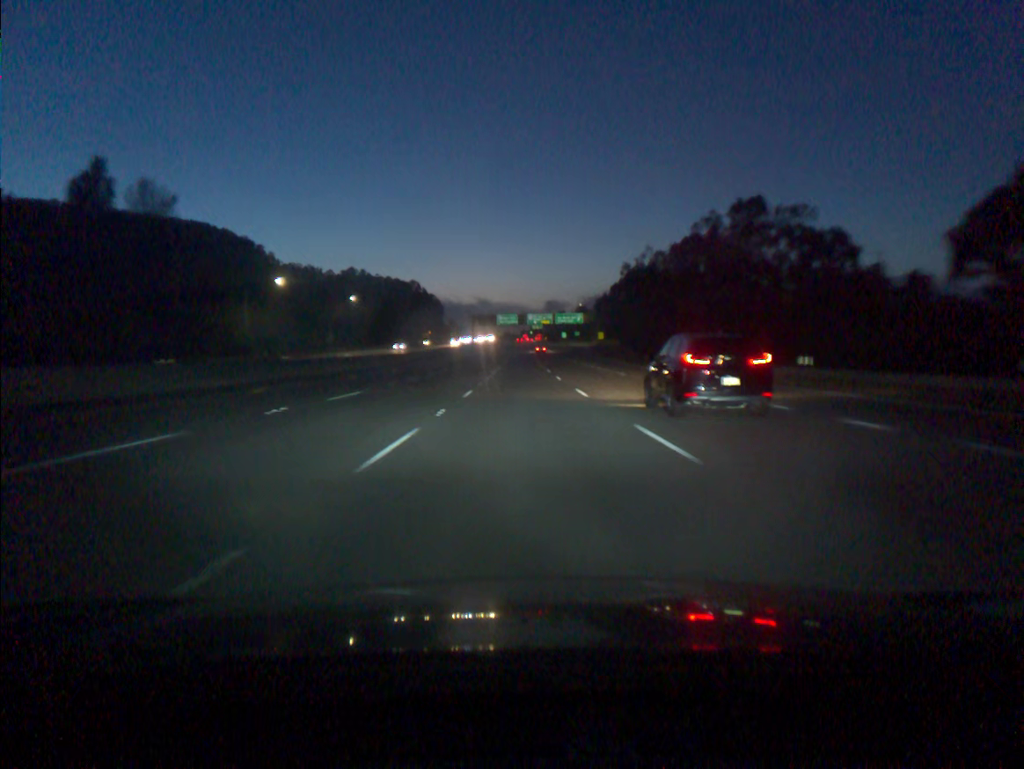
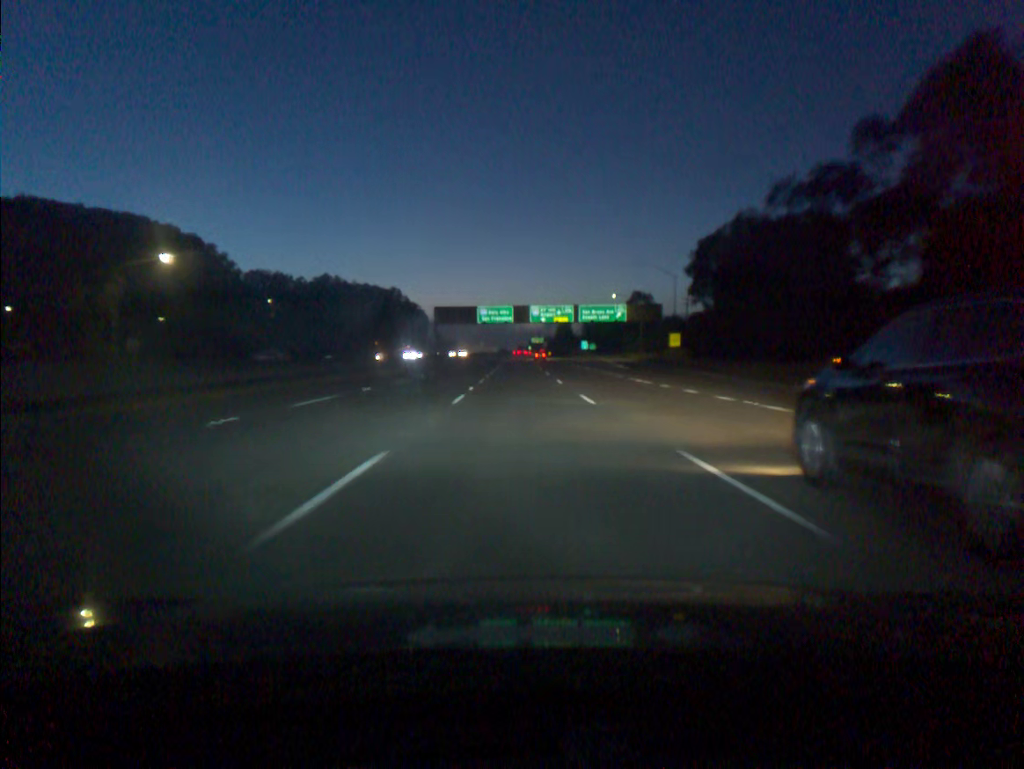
(+0.1, +91.0) m; 0°
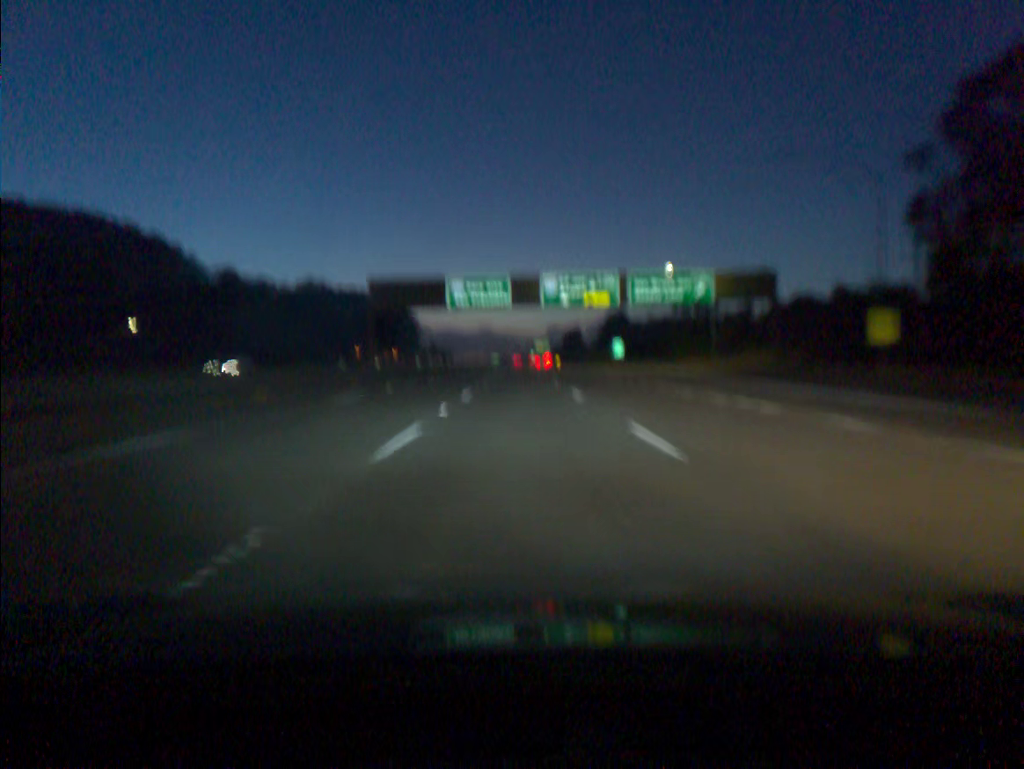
(0.0, +54.2) m; 0°
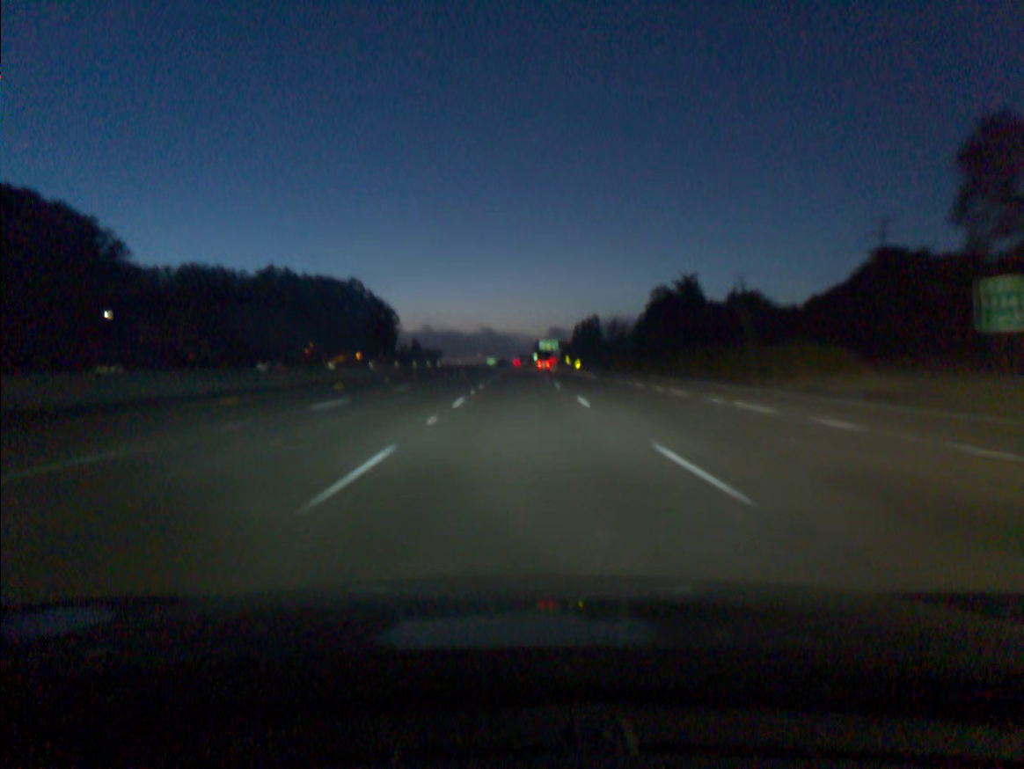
(-0.1, +90.3) m; 0°
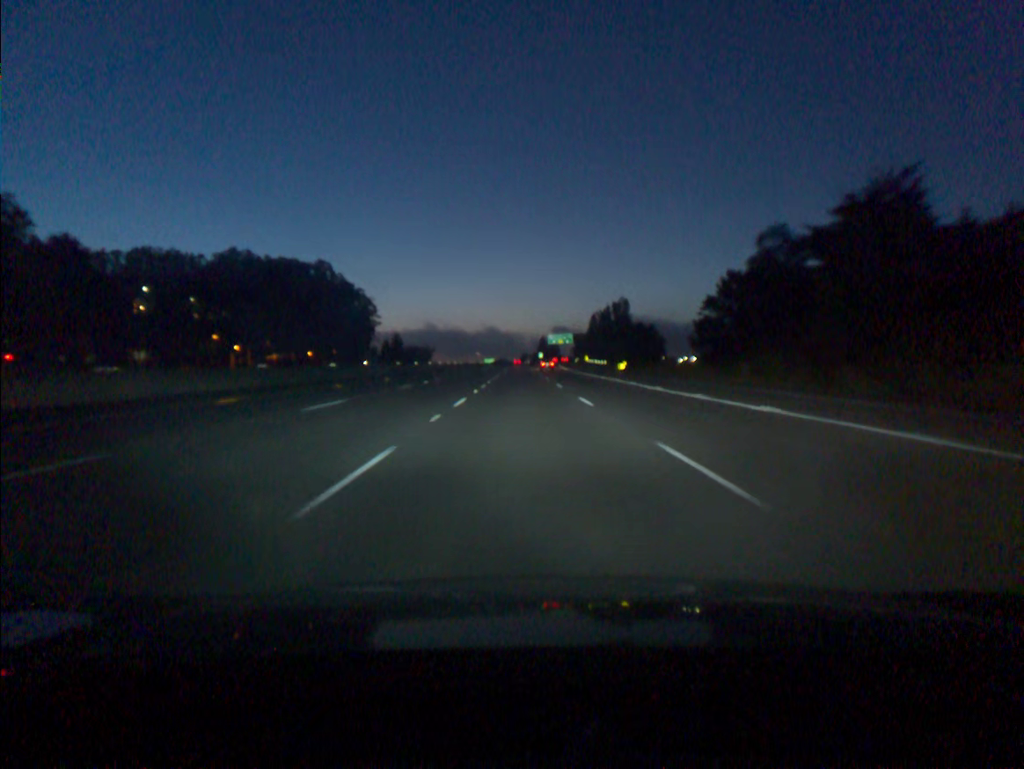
(-0.1, +73.1) m; 0°
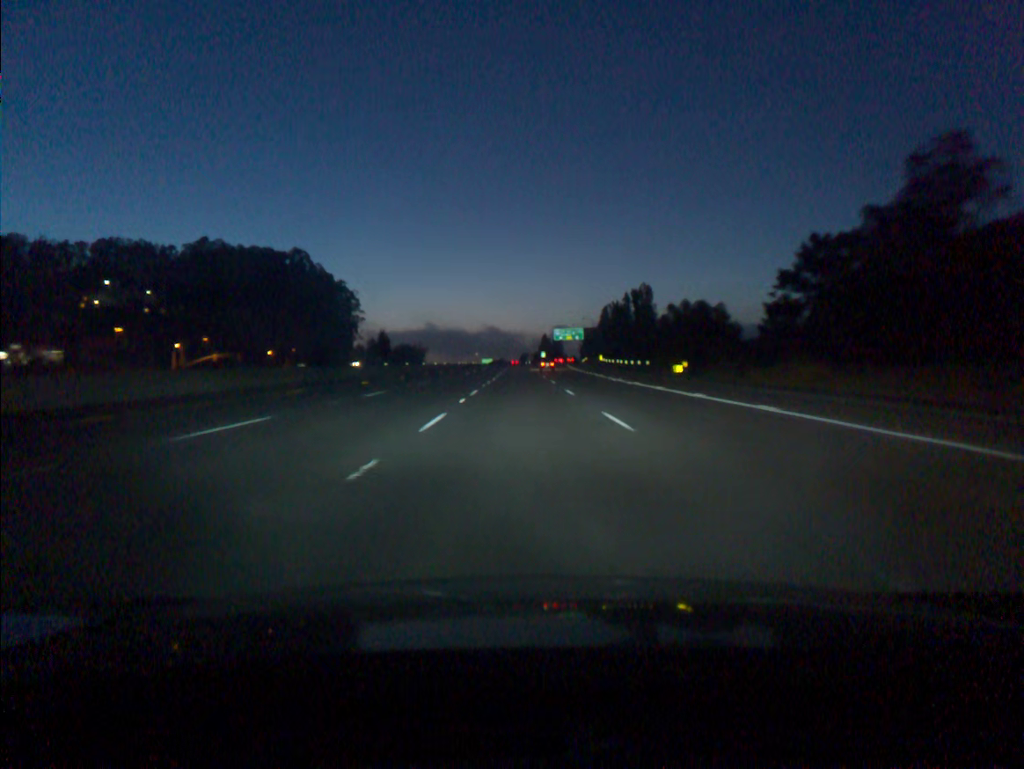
(0.0, +36.7) m; 0°
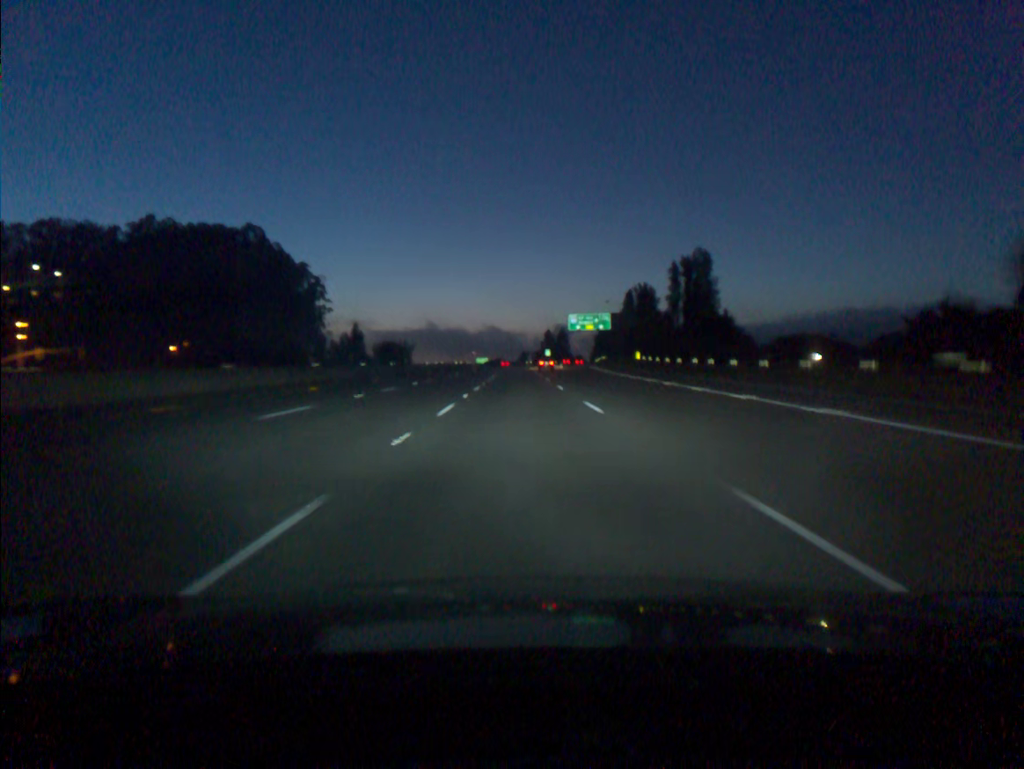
(0.0, +55.0) m; 0°
